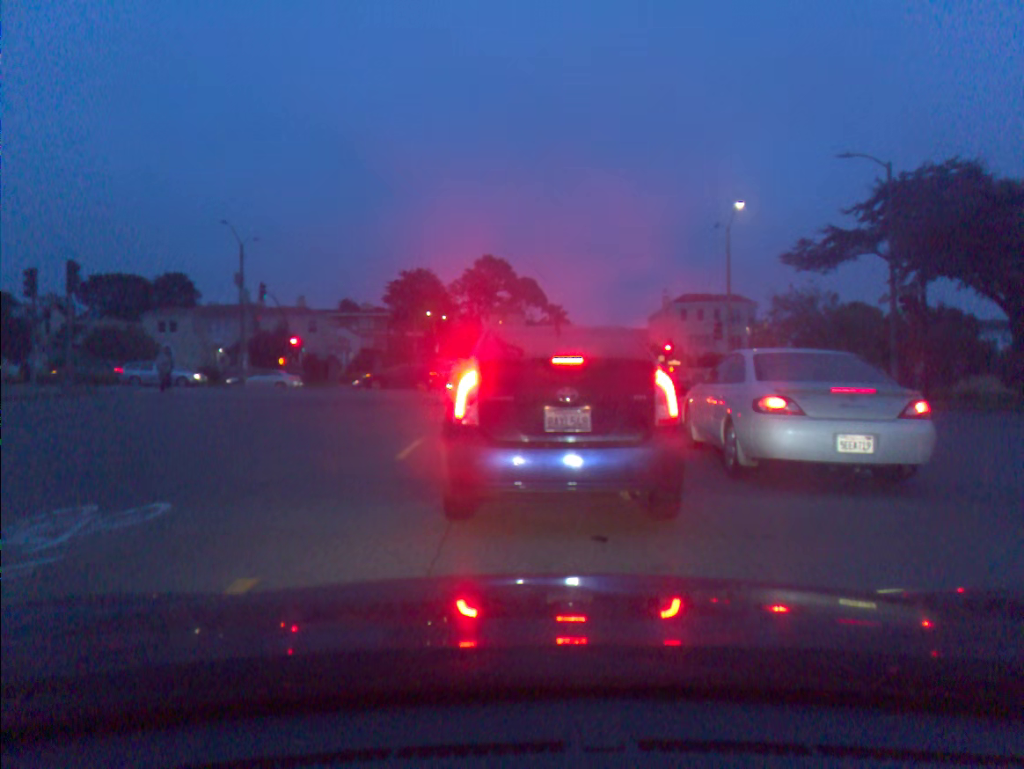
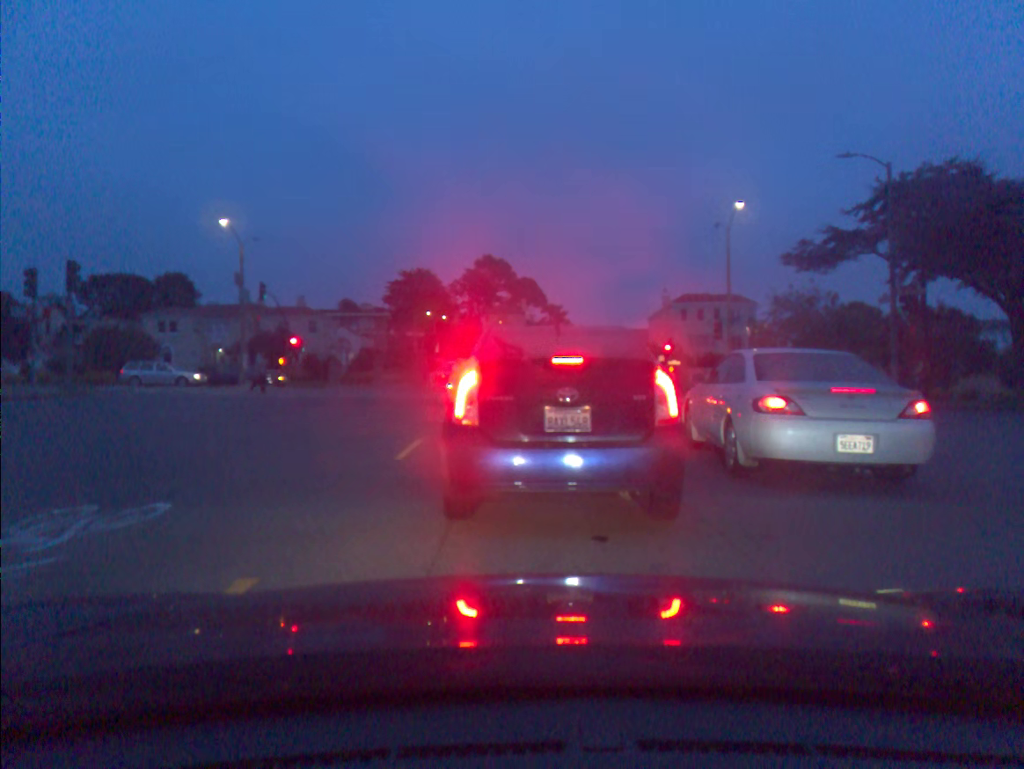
(0.0, 0.0) m; 0°
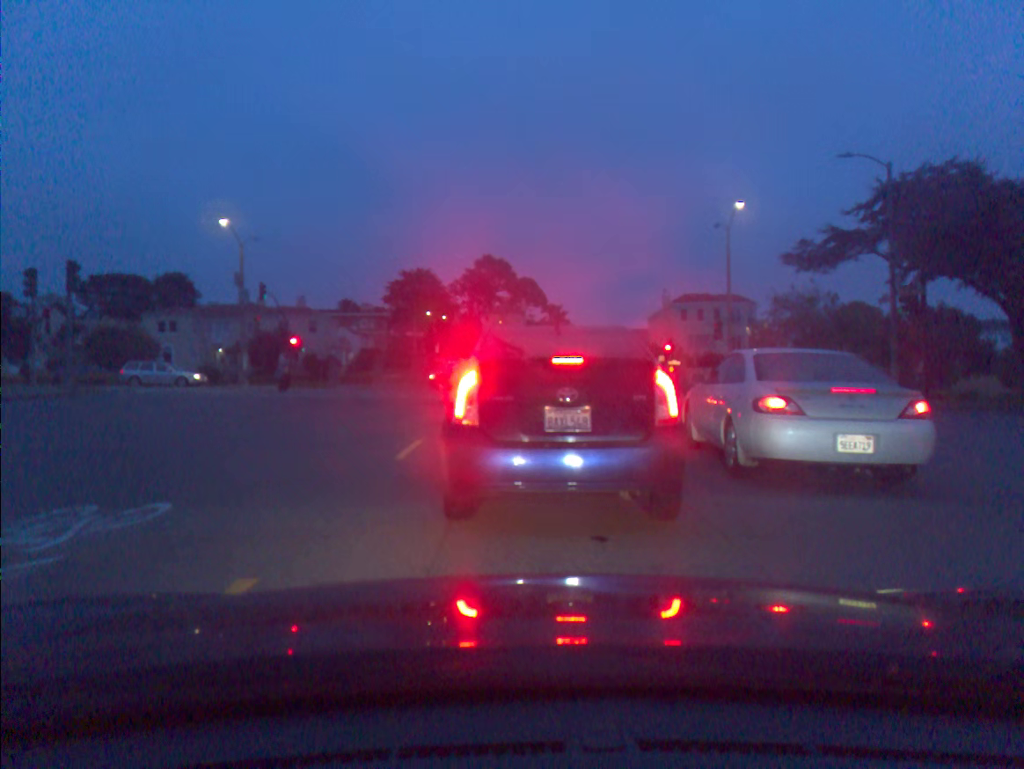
(0.0, 0.0) m; 0°
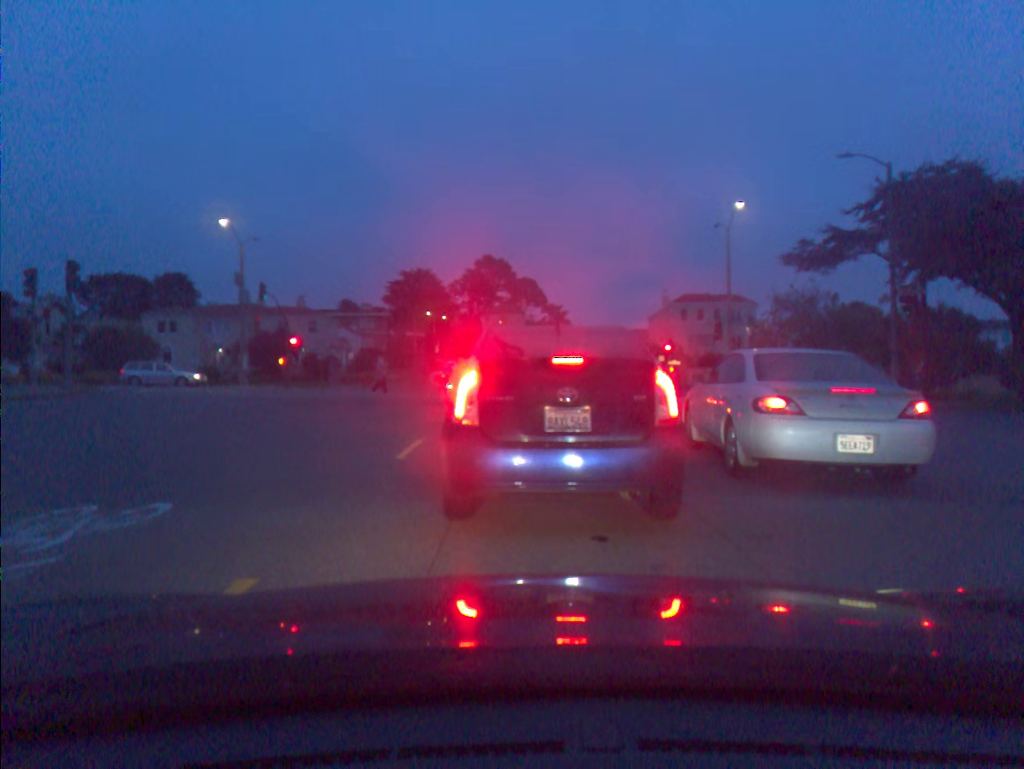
(0.0, 0.0) m; 0°
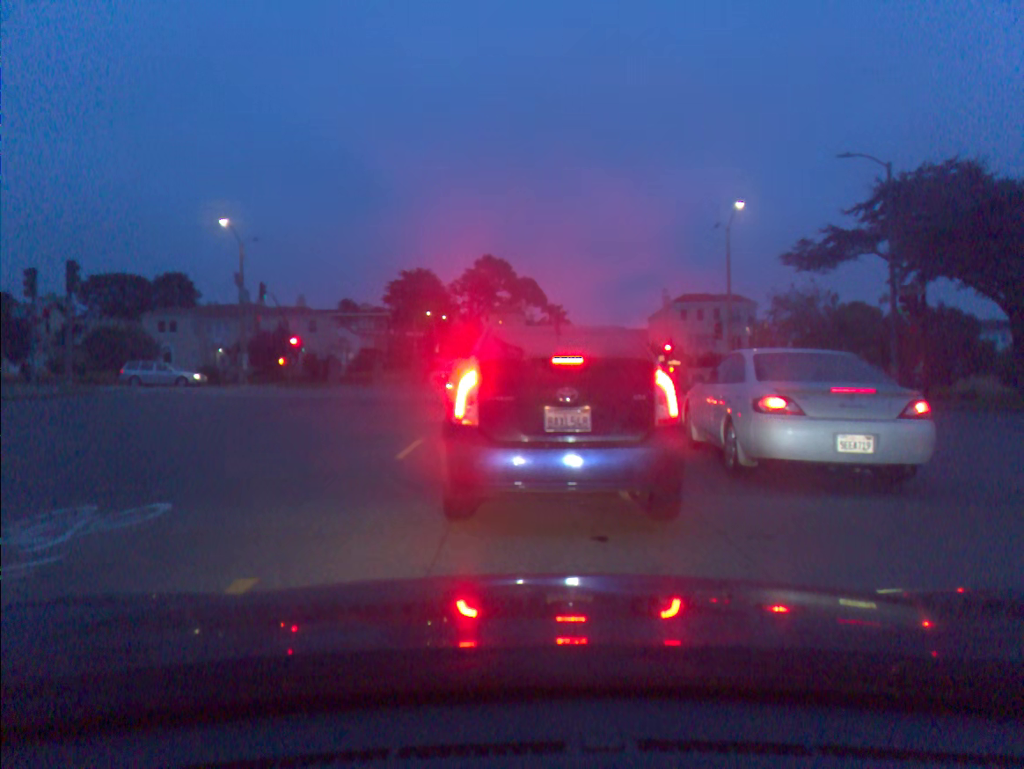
(0.0, 0.0) m; 0°
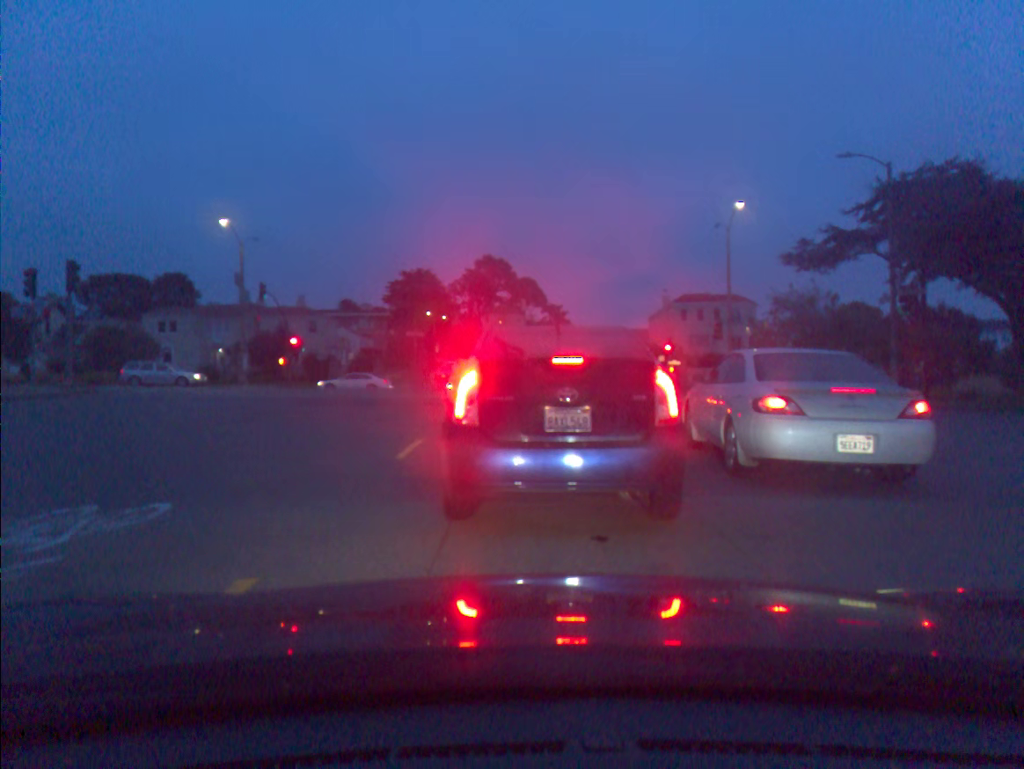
(0.0, 0.0) m; 0°
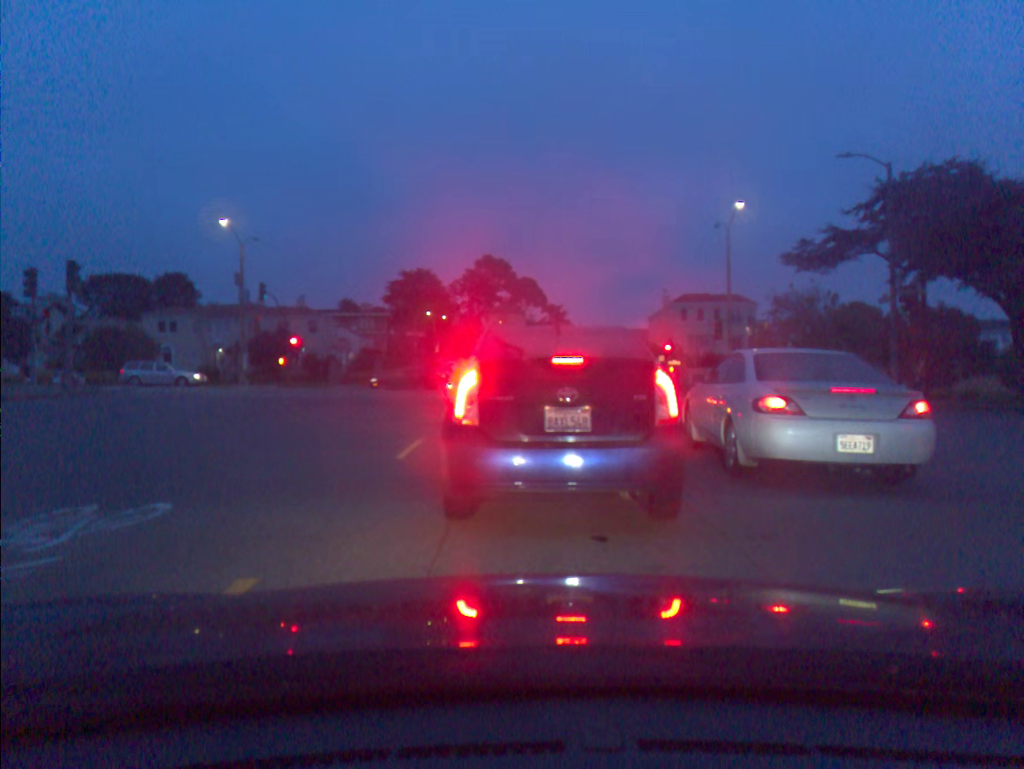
(0.0, 0.0) m; 0°
